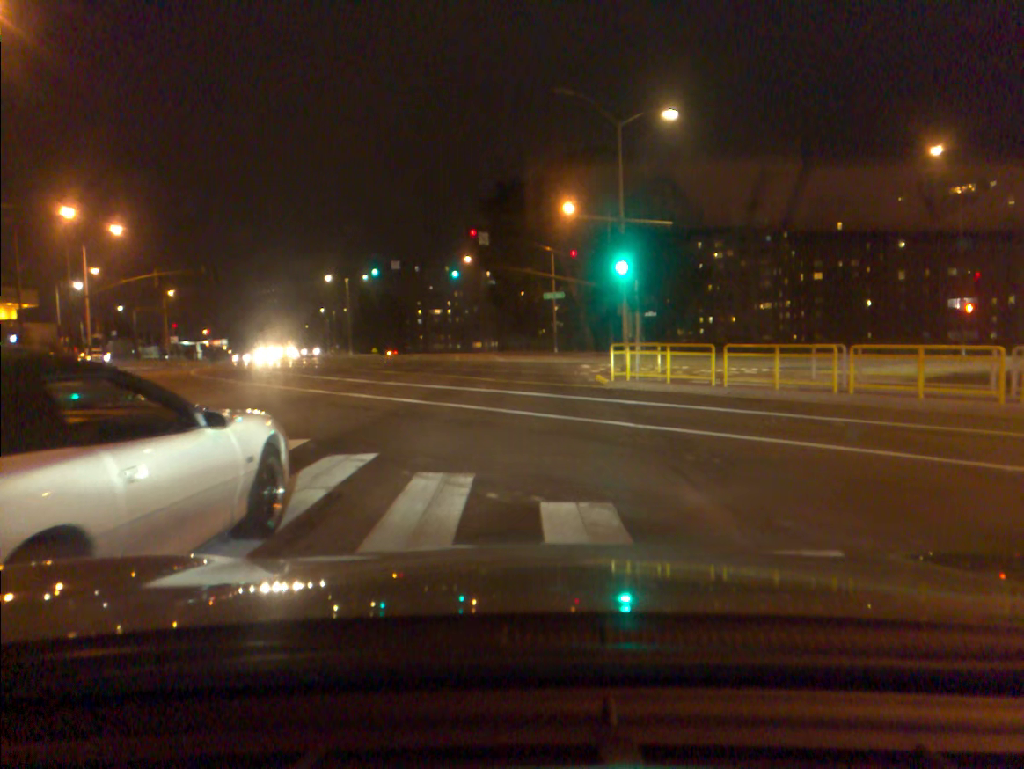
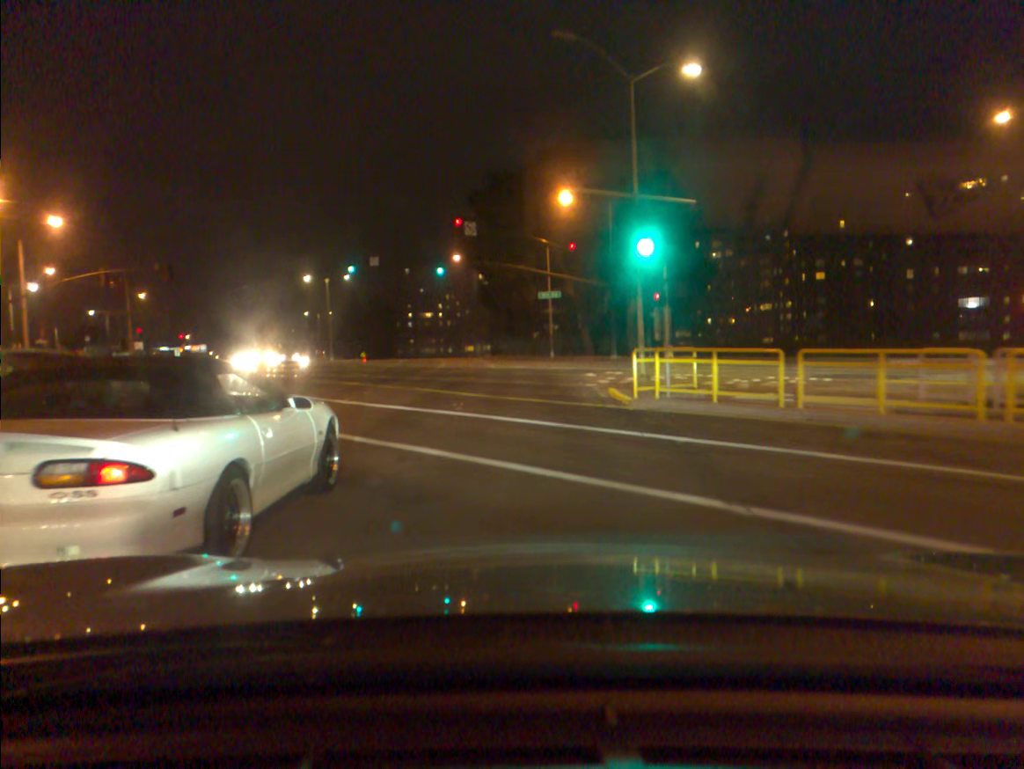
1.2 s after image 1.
(+0.1, +5.8) m; +1°
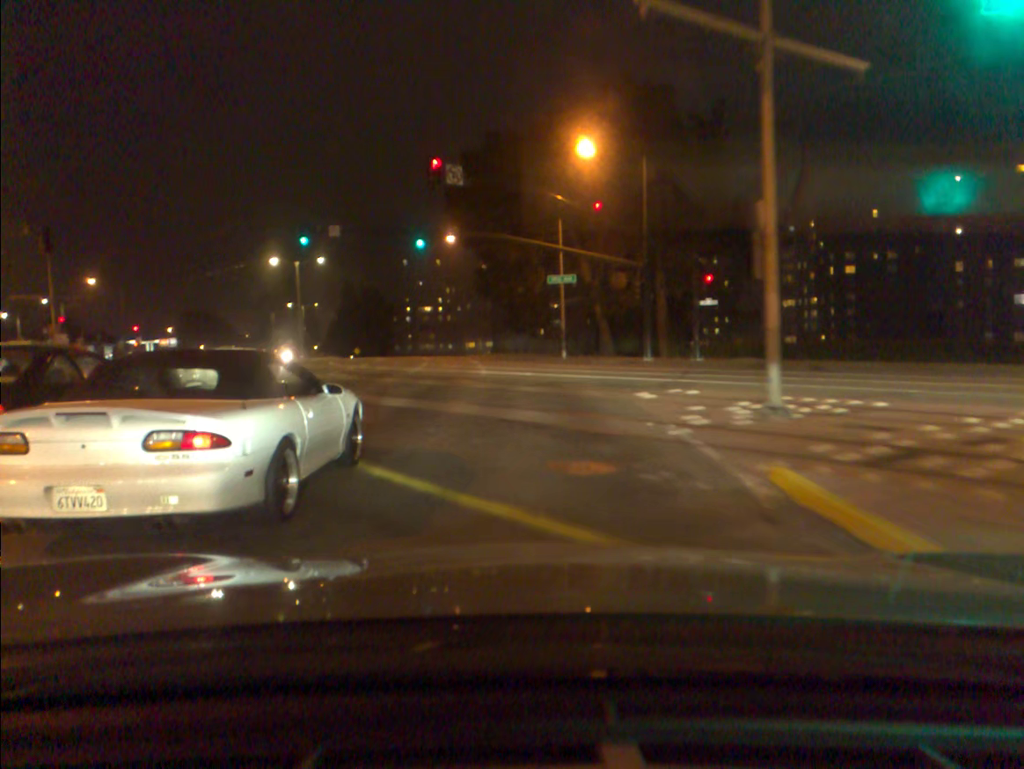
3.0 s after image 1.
(-0.1, +13.3) m; -1°
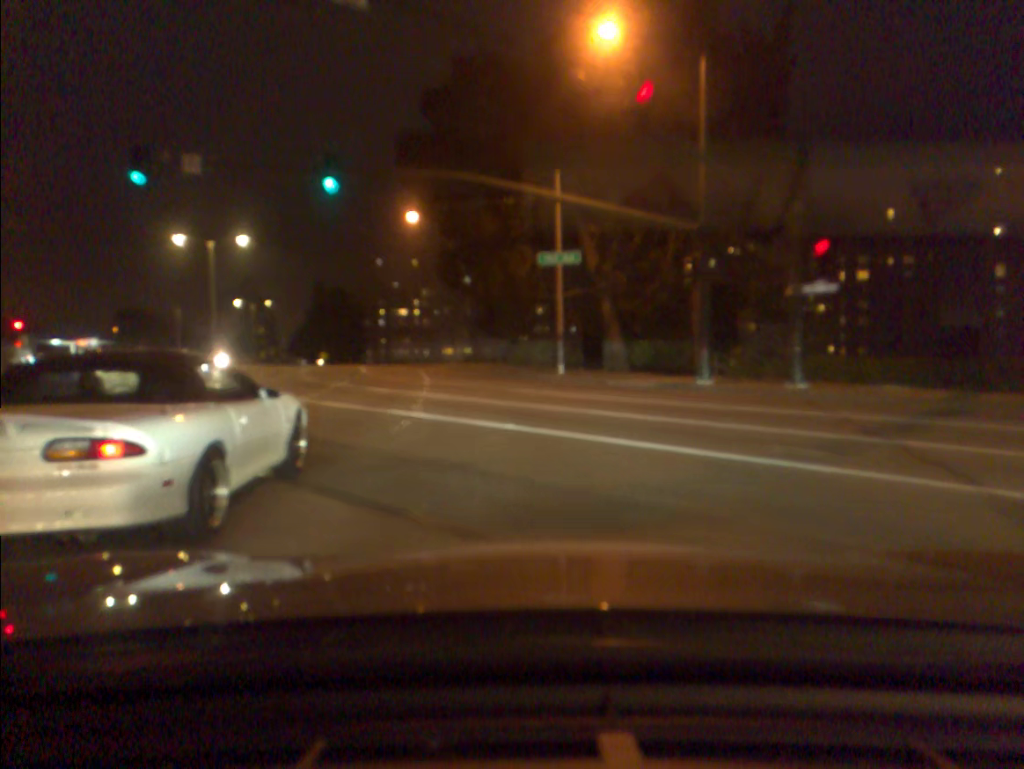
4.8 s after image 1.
(+0.2, +17.1) m; +2°
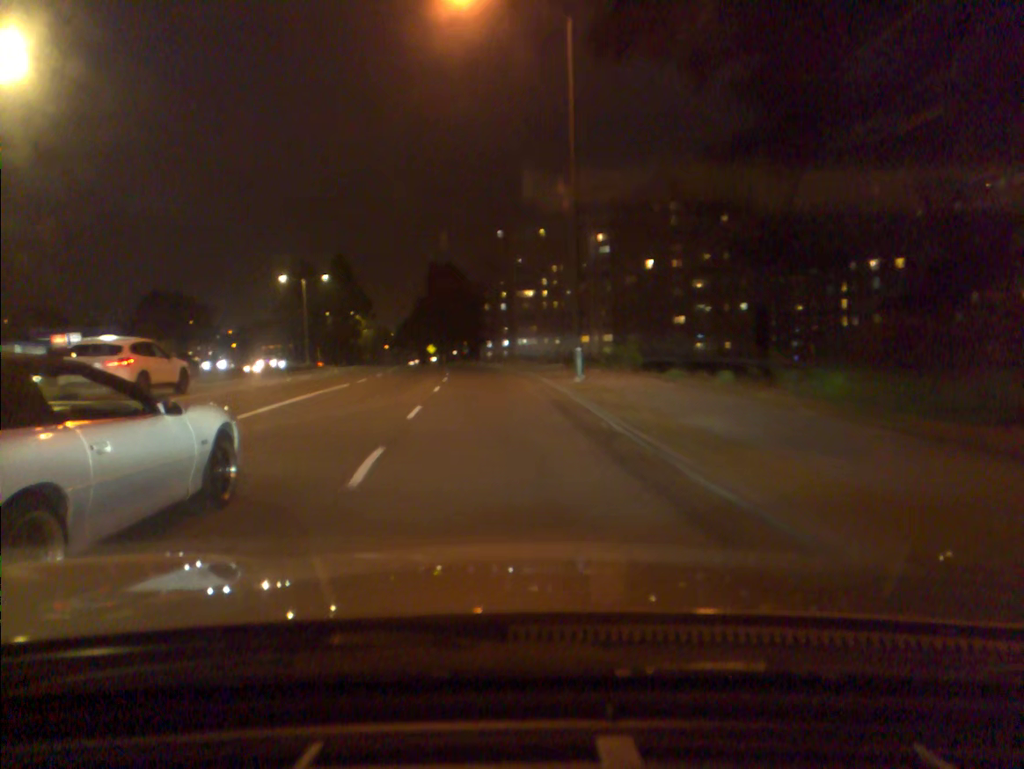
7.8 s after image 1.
(-3.0, +38.0) m; -11°
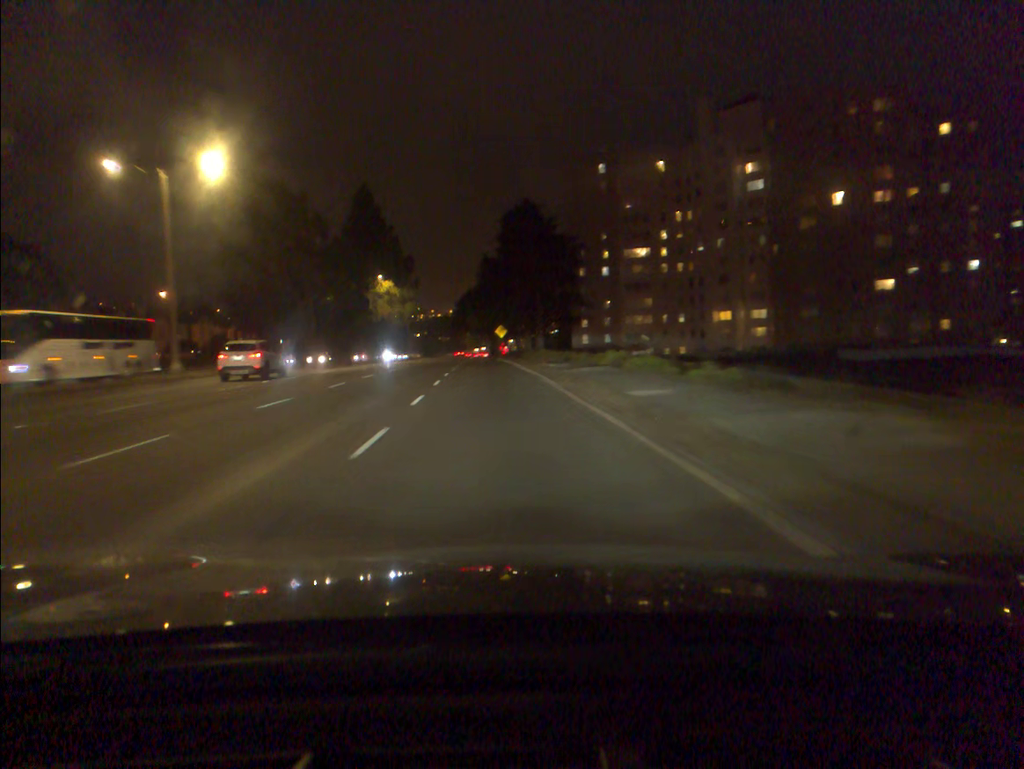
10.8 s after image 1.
(-2.9, +49.0) m; -6°
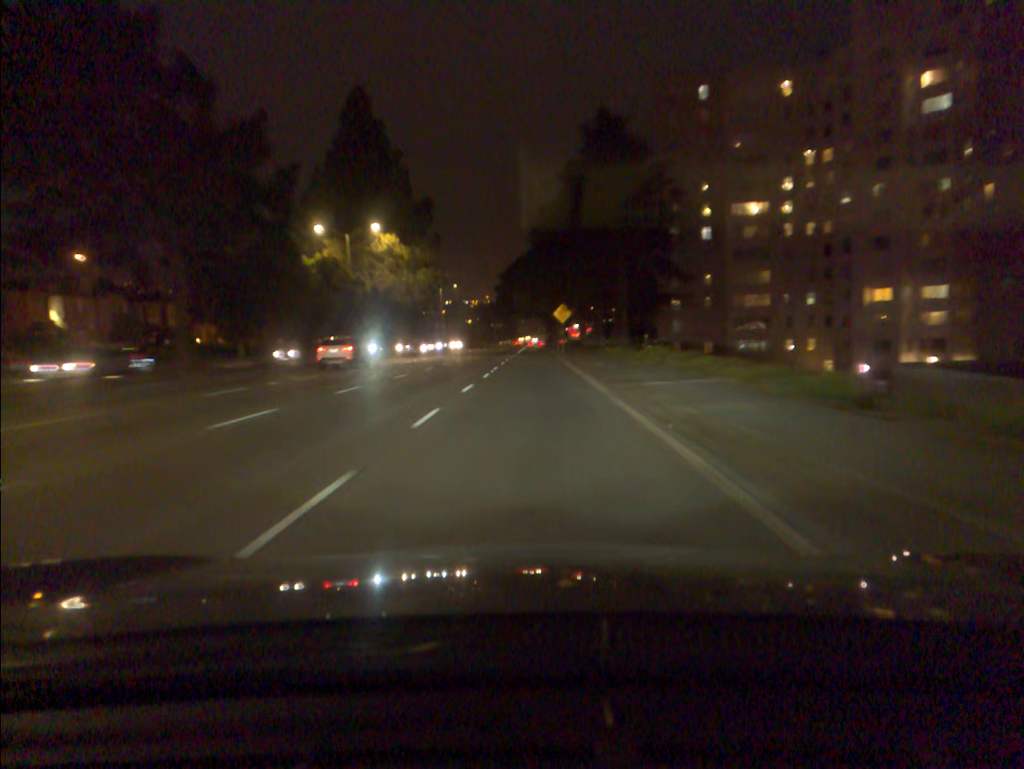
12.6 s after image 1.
(-1.2, +34.1) m; -4°
